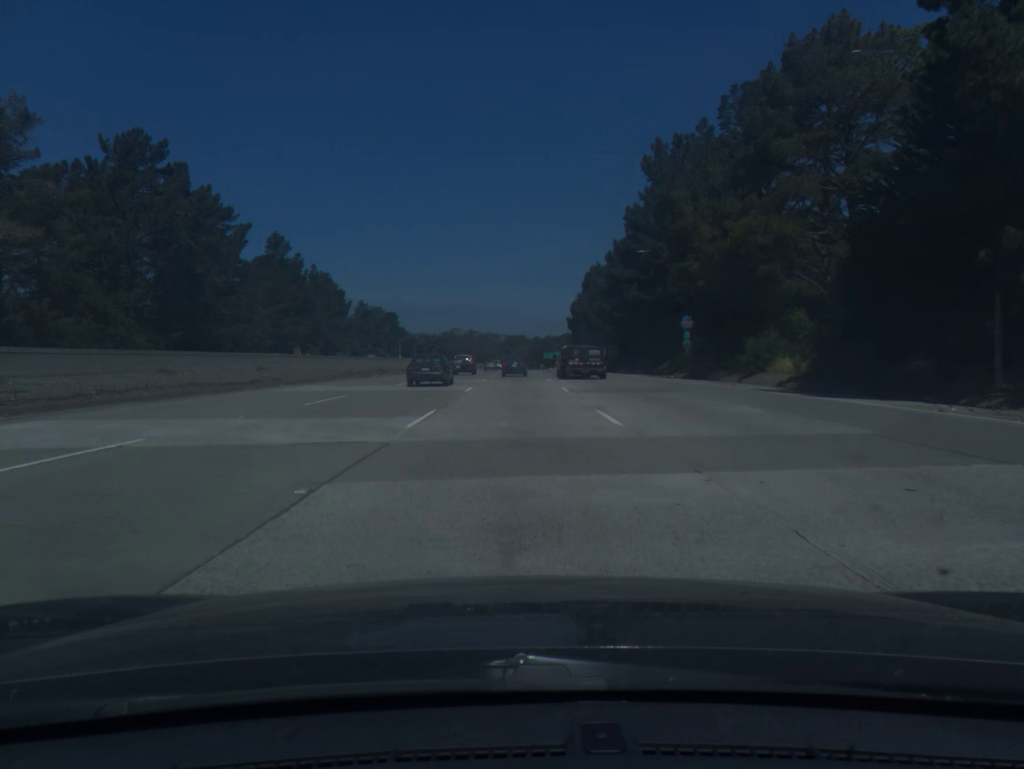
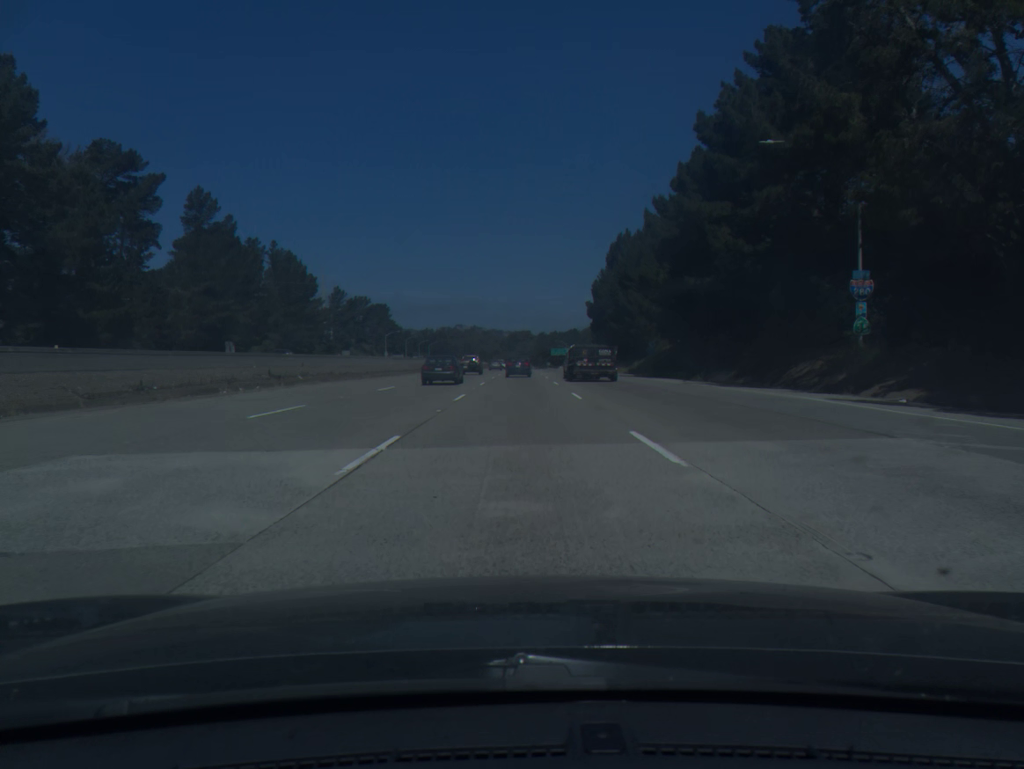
(-0.1, +34.8) m; 0°
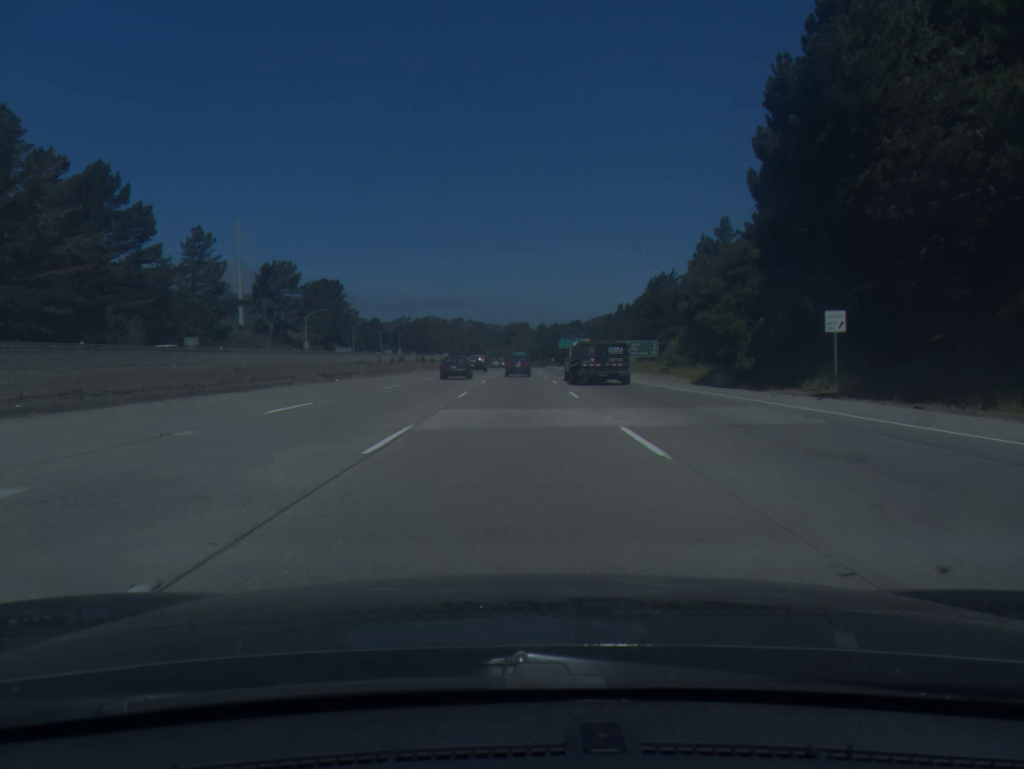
(+0.2, +86.2) m; 0°
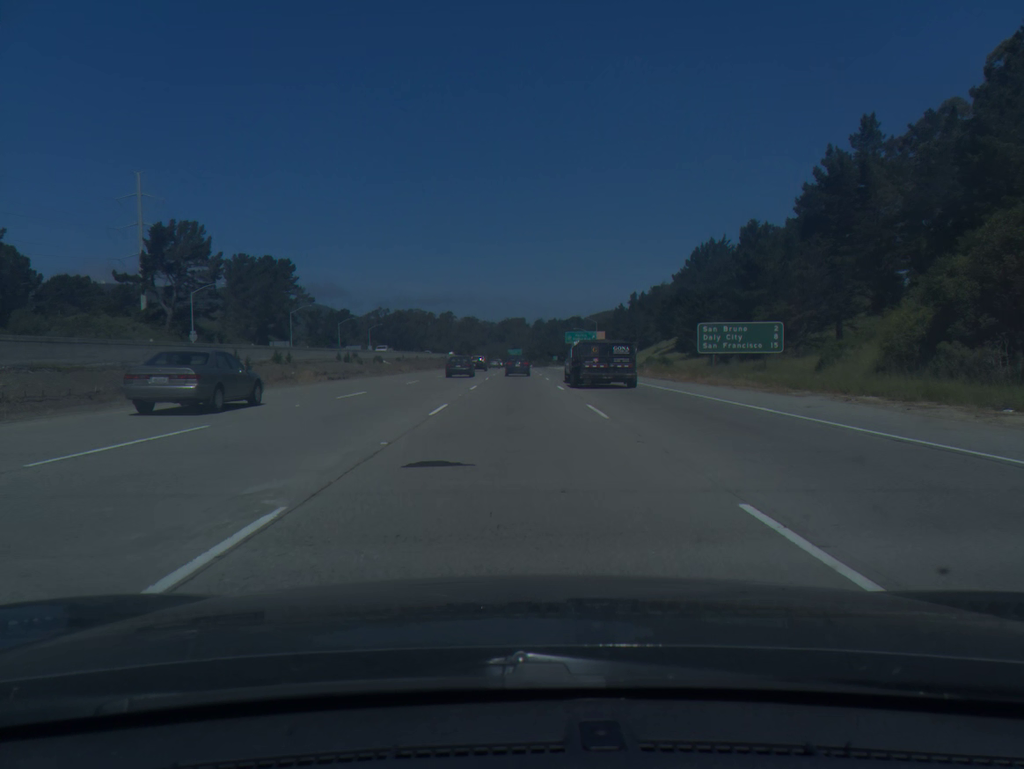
(0.0, +51.4) m; 0°
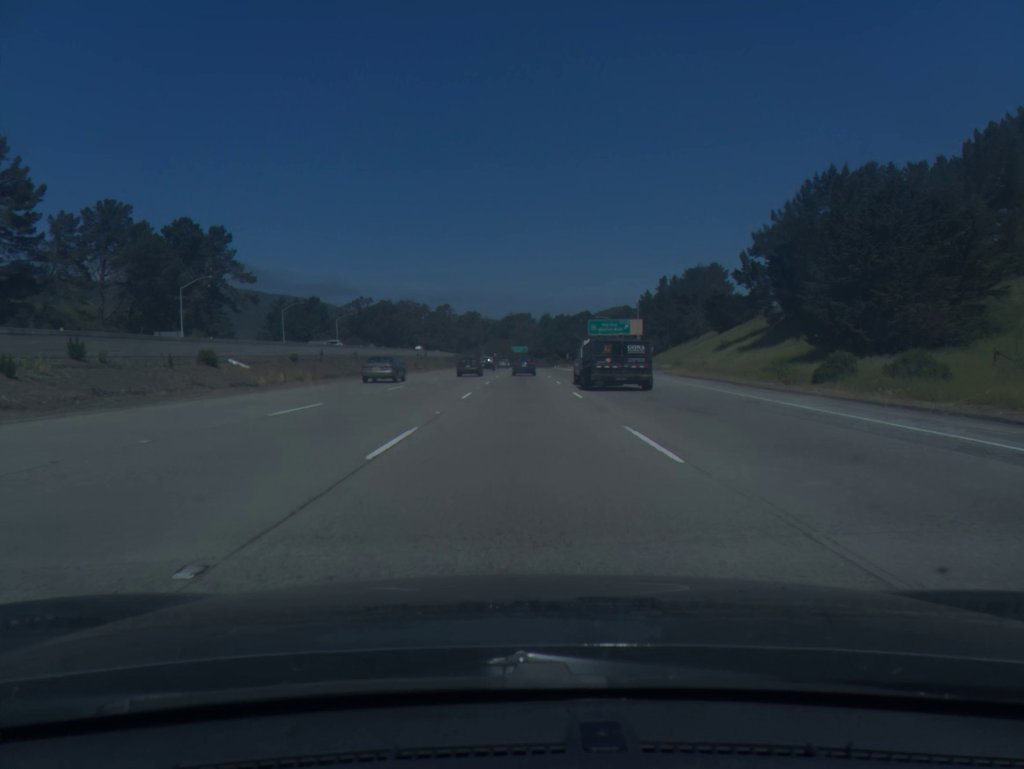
(-0.1, +51.3) m; 0°
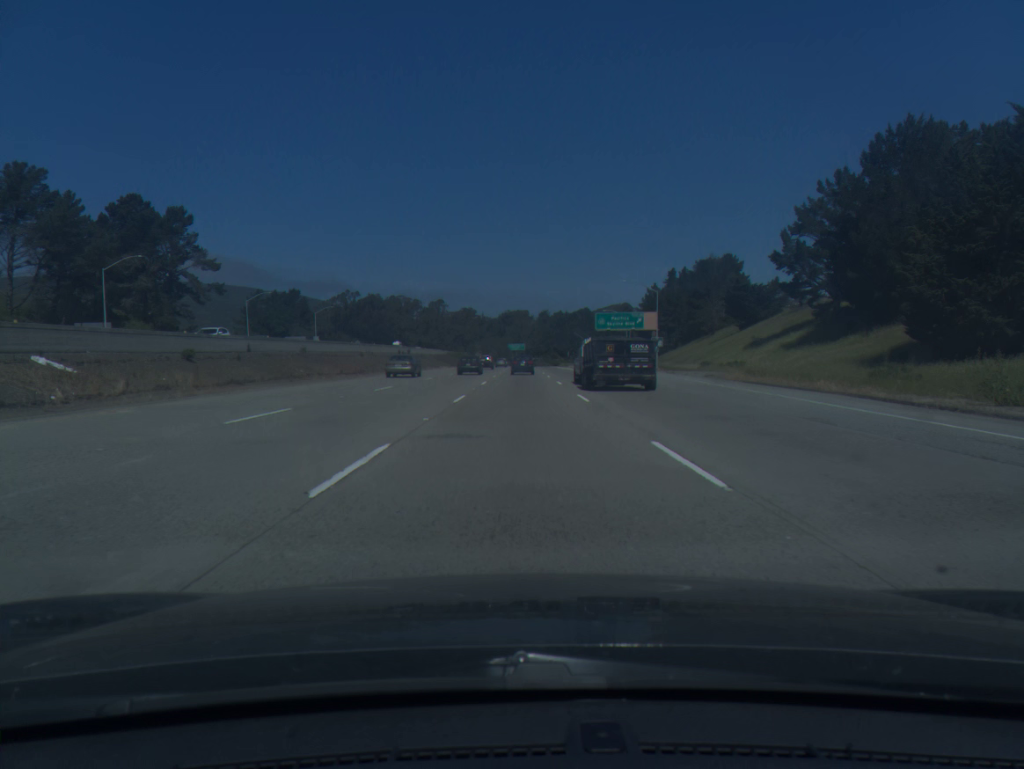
(0.0, +17.2) m; 0°
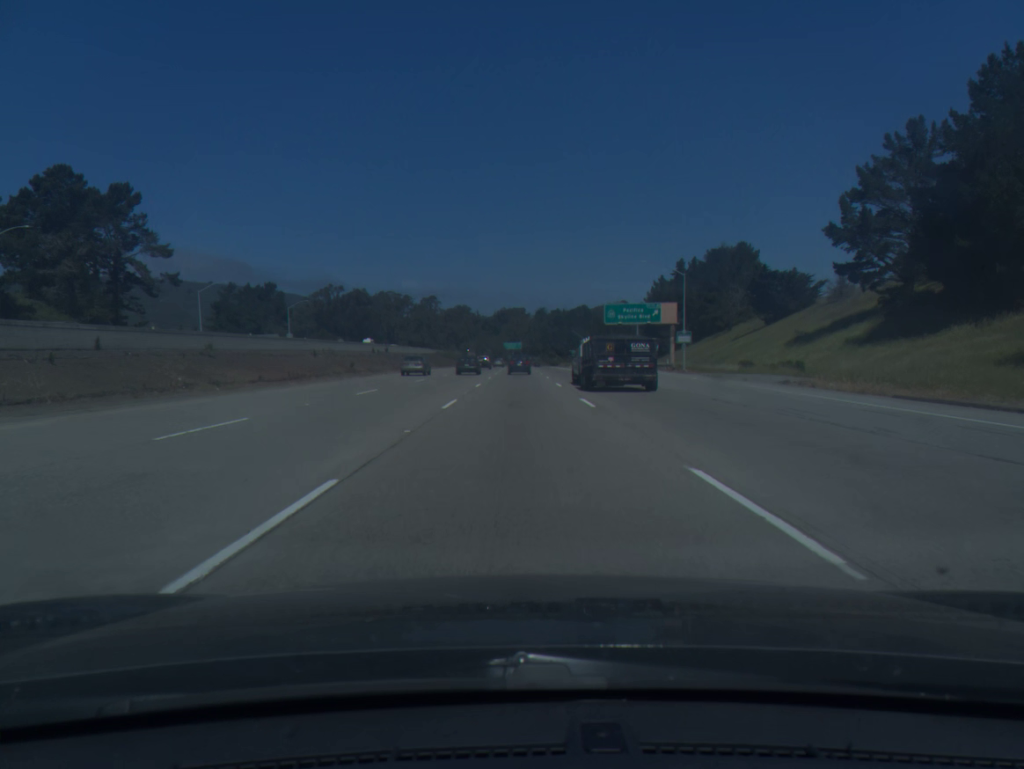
(0.0, +17.3) m; 0°
